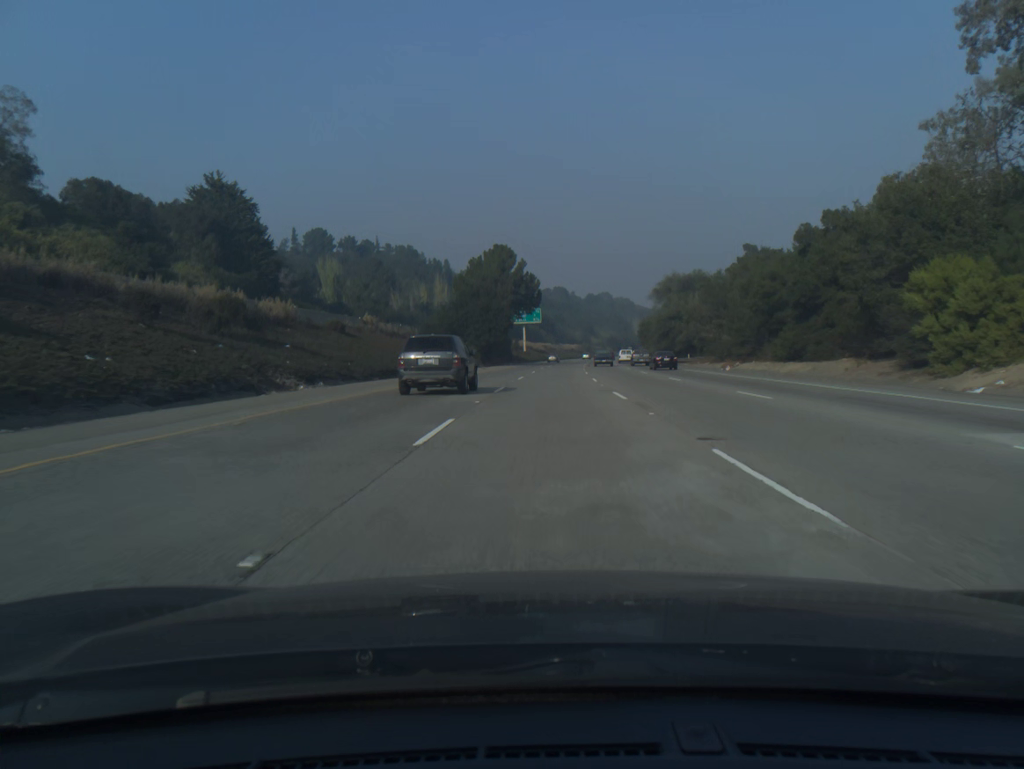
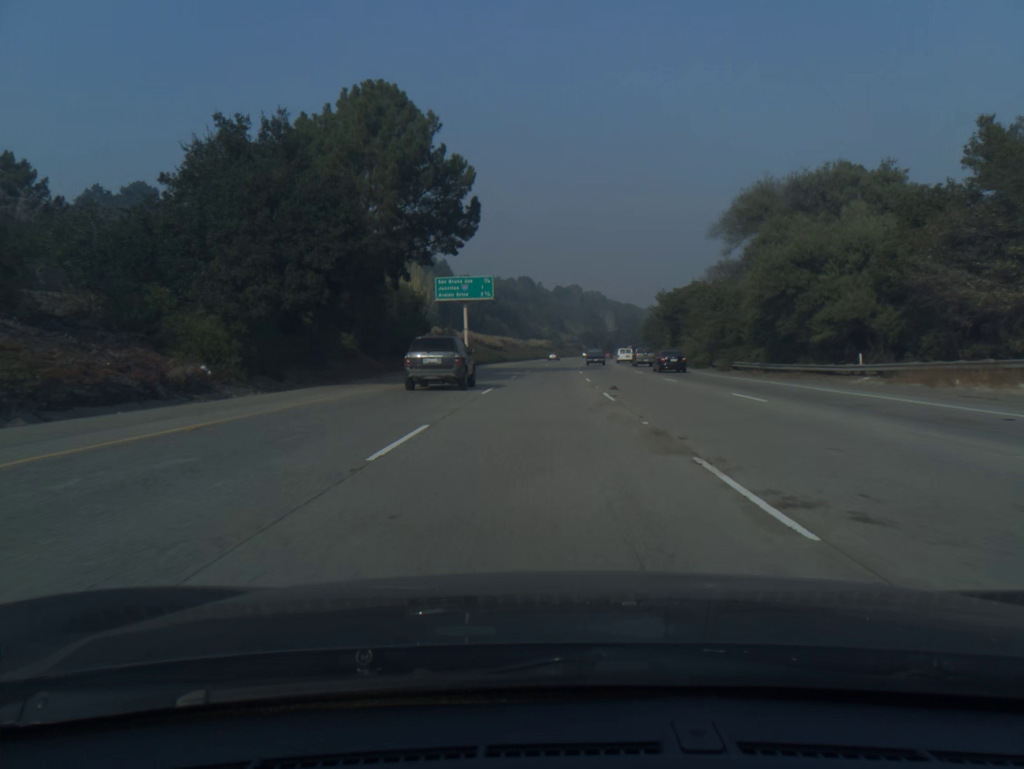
(+1.5, +59.5) m; +3°
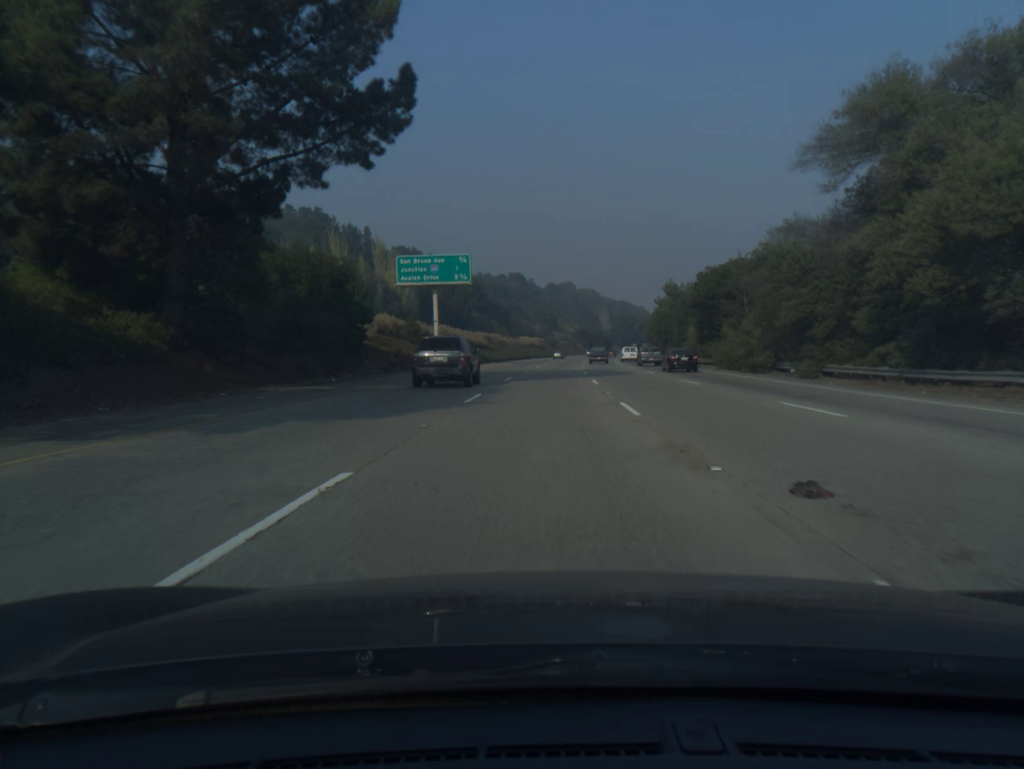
(+0.1, +19.8) m; +1°
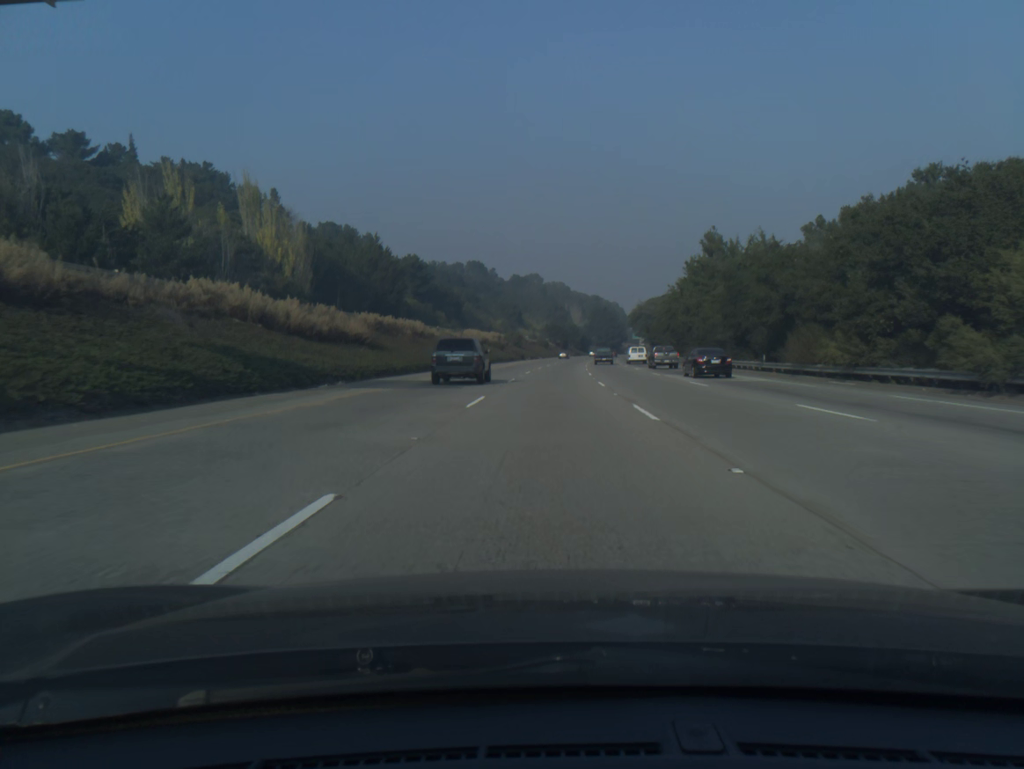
(+1.2, +59.5) m; +2°
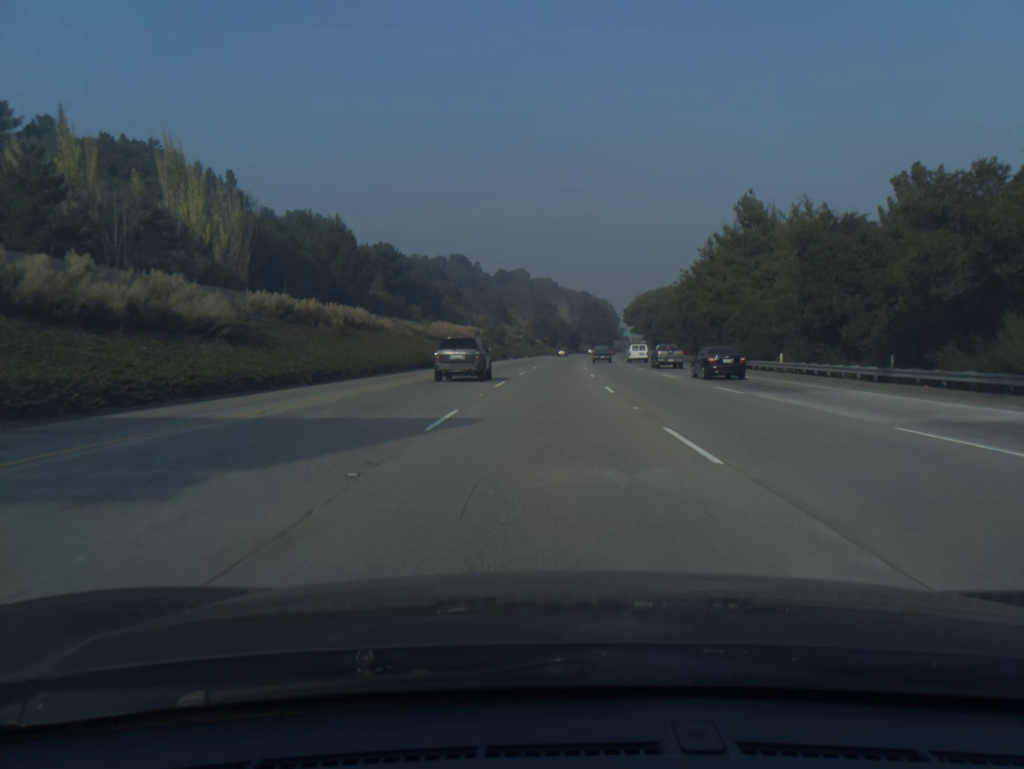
(+0.1, +19.8) m; +1°
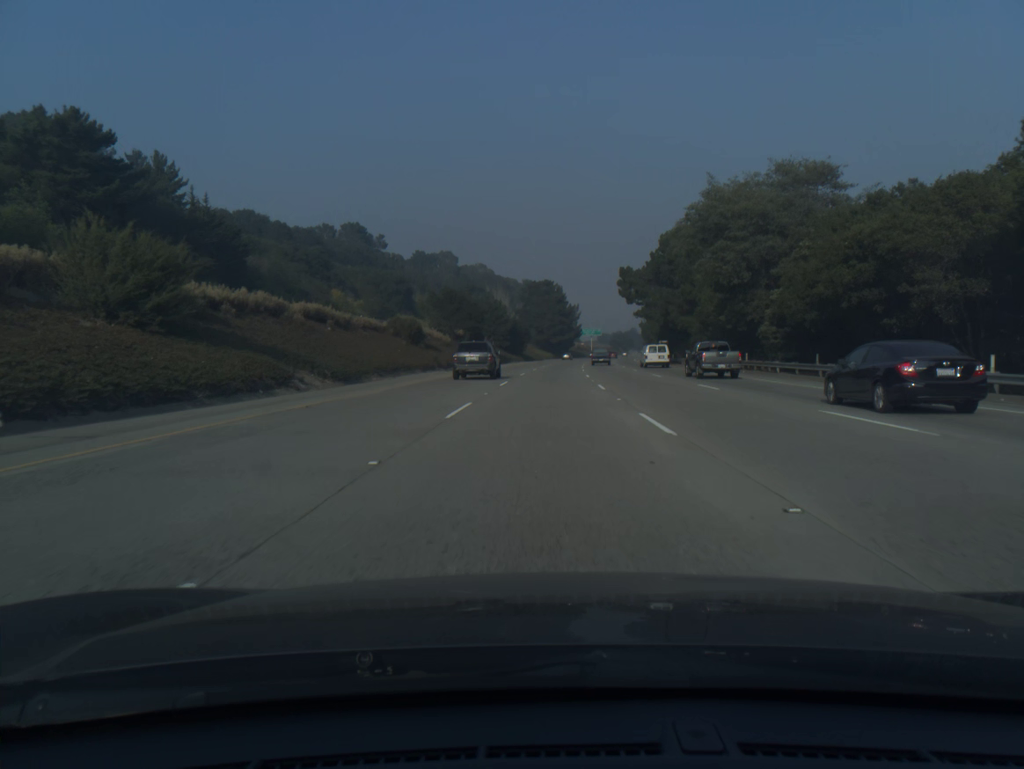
(+3.7, +99.1) m; +4°
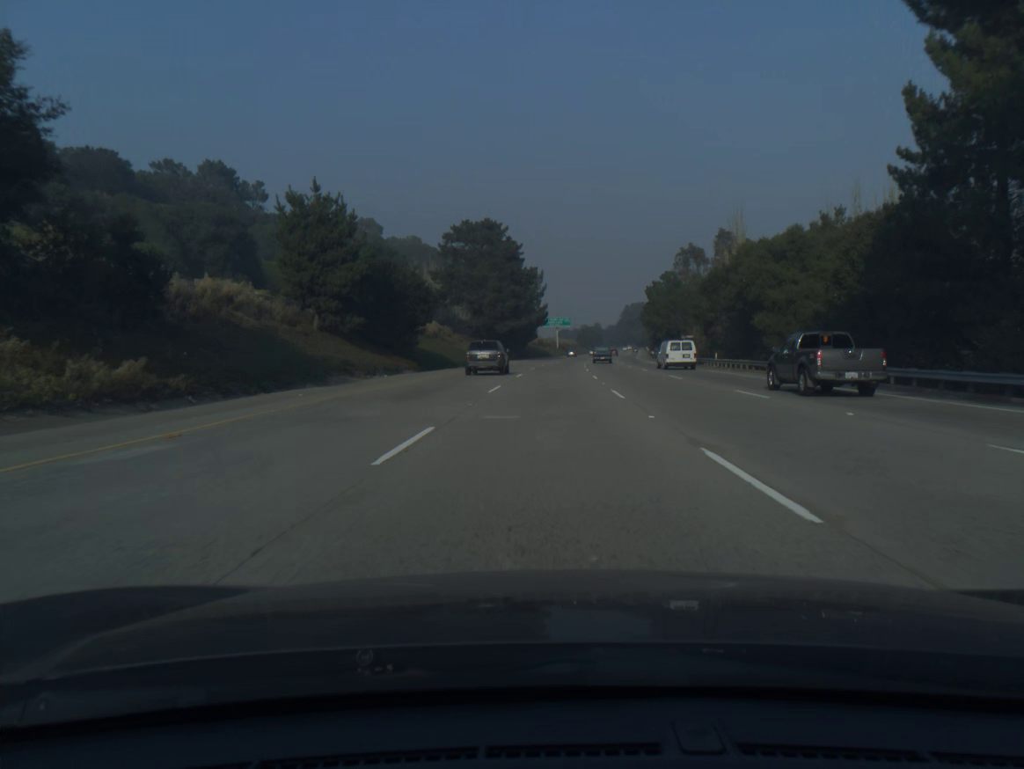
(+2.2, +79.2) m; +3°
